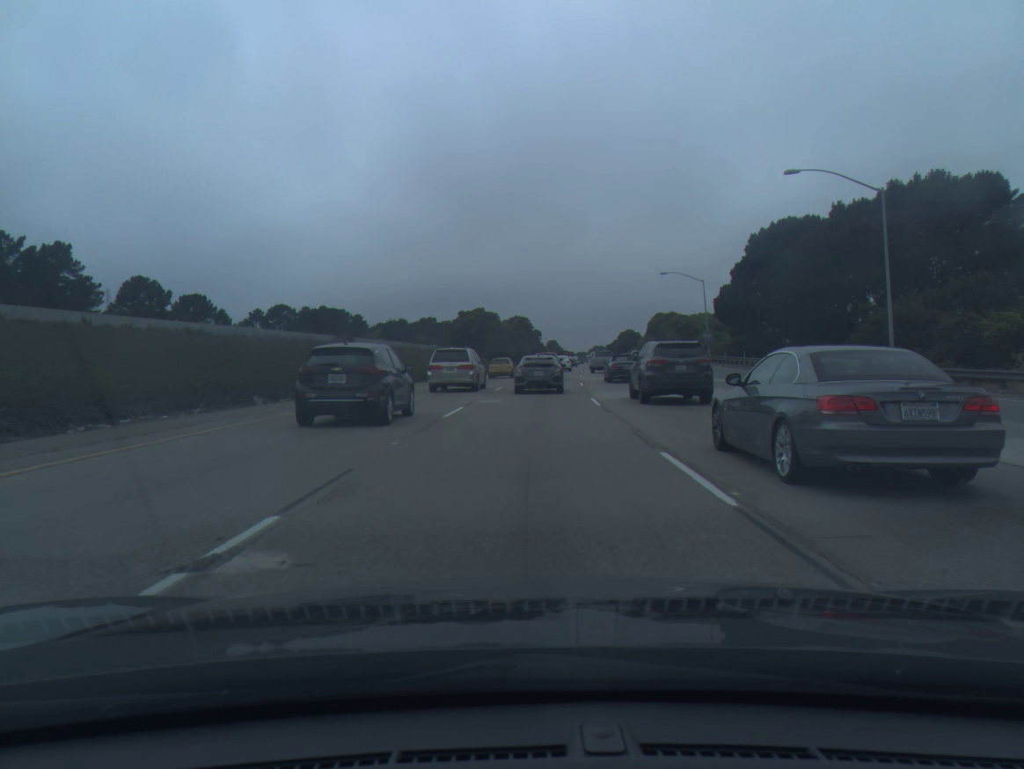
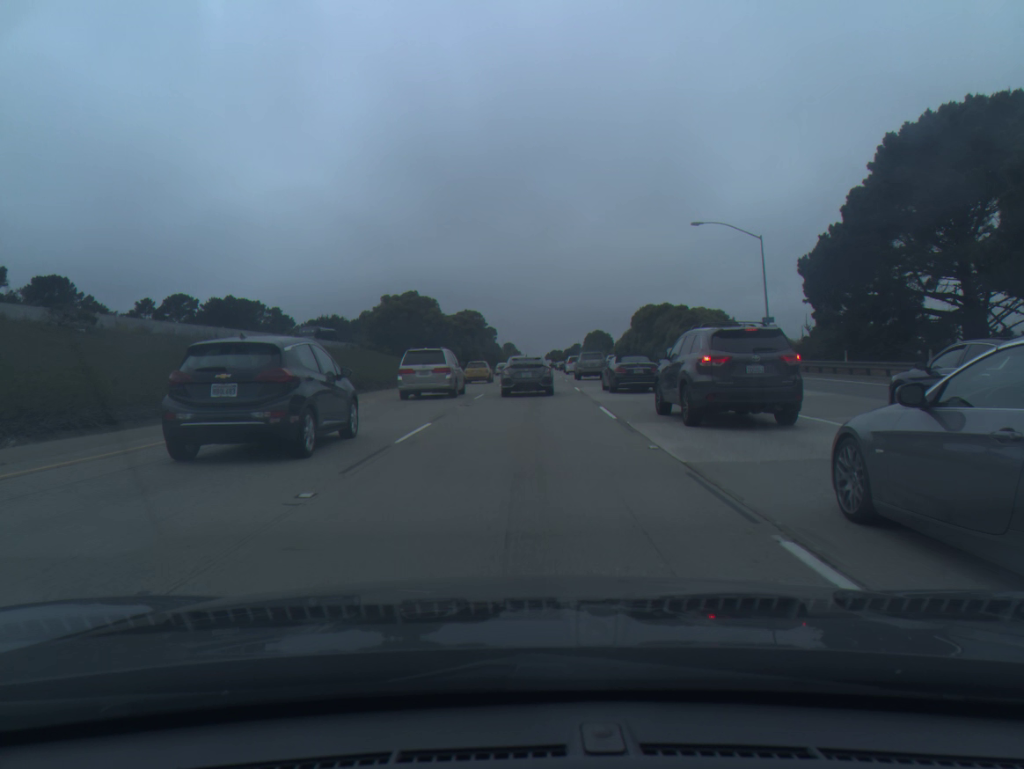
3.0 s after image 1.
(+1.0, +34.4) m; +3°
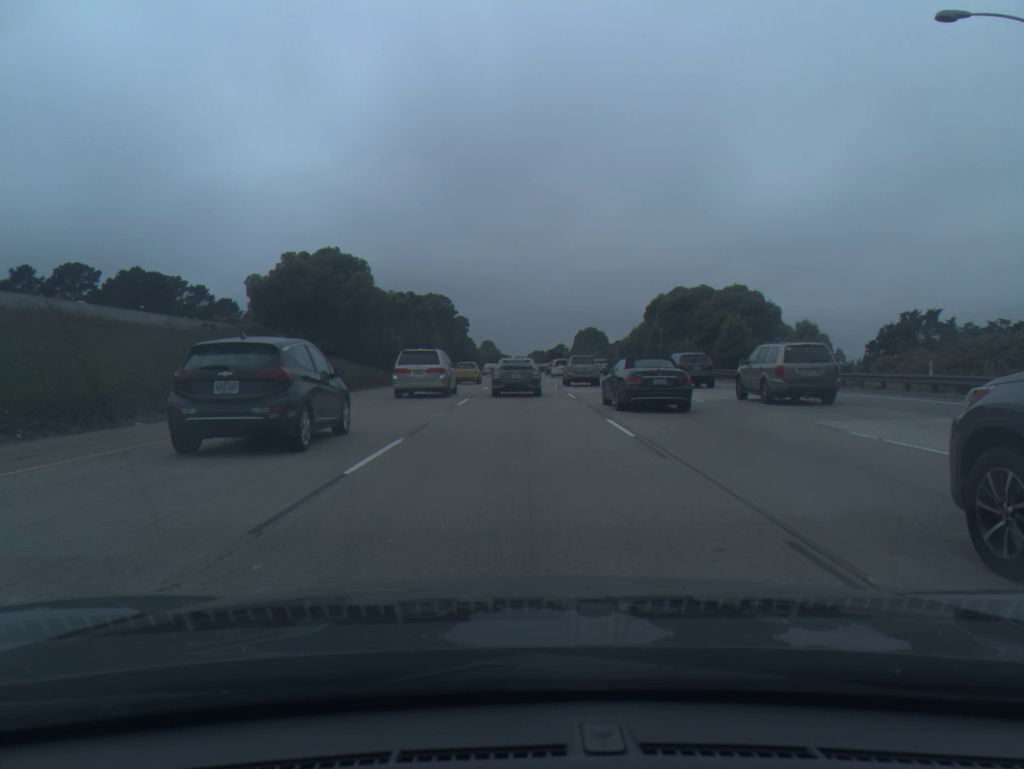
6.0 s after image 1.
(+0.5, +32.4) m; +1°
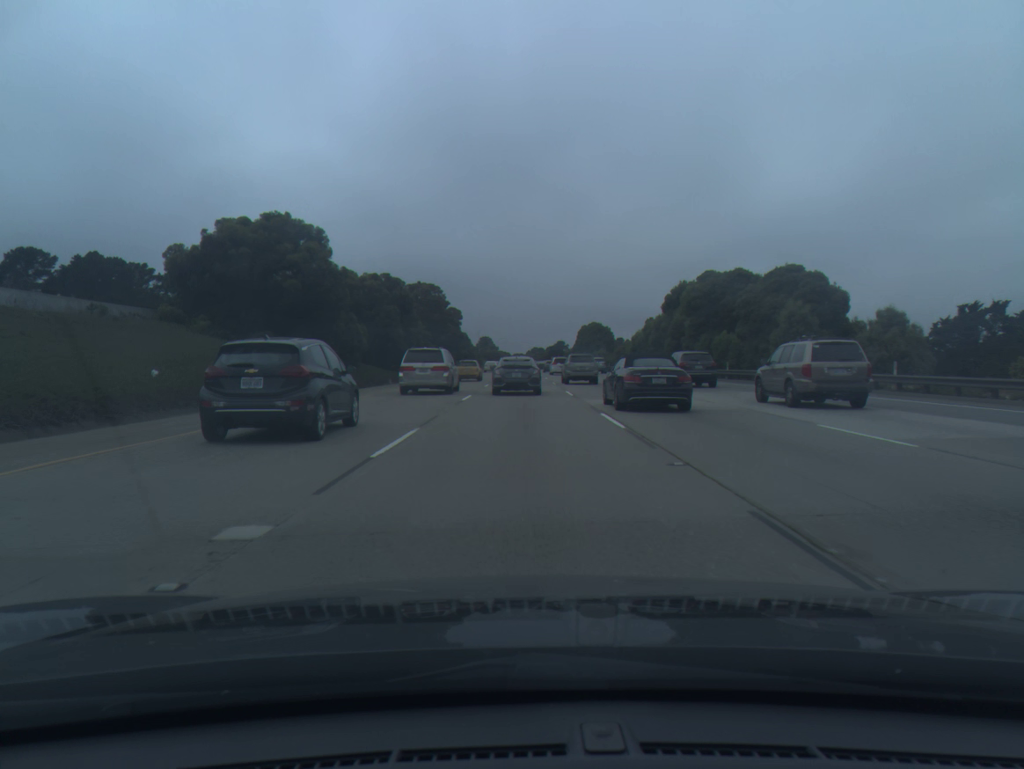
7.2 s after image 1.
(0.0, +13.1) m; 0°
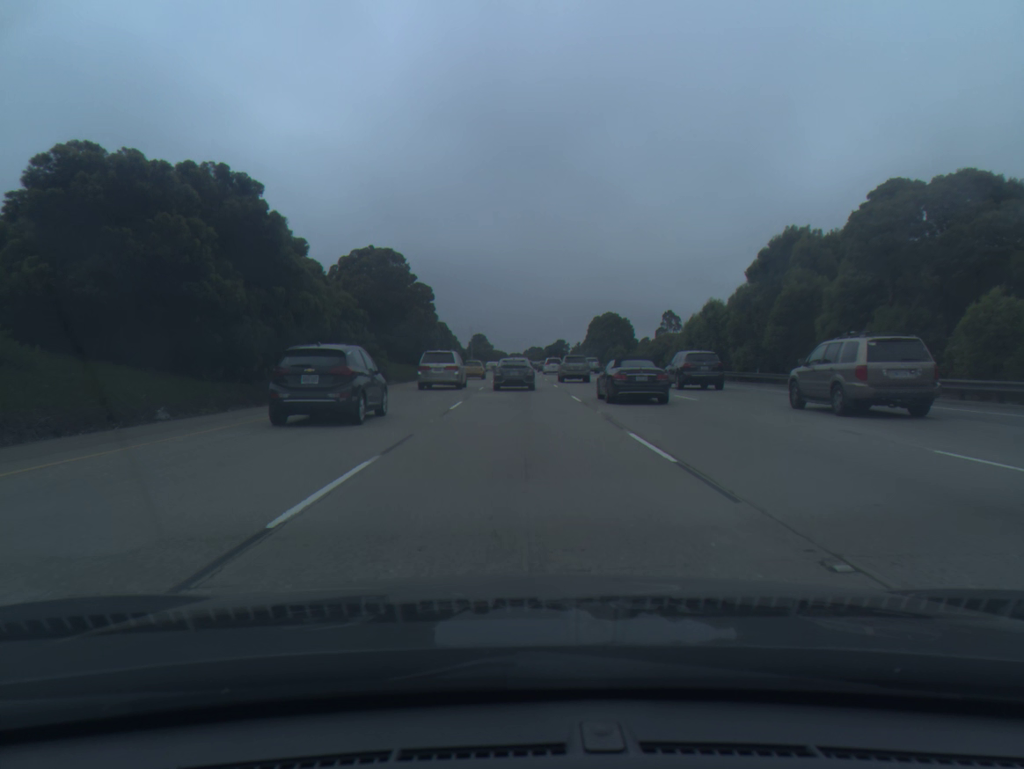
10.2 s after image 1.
(+0.1, +33.5) m; 0°
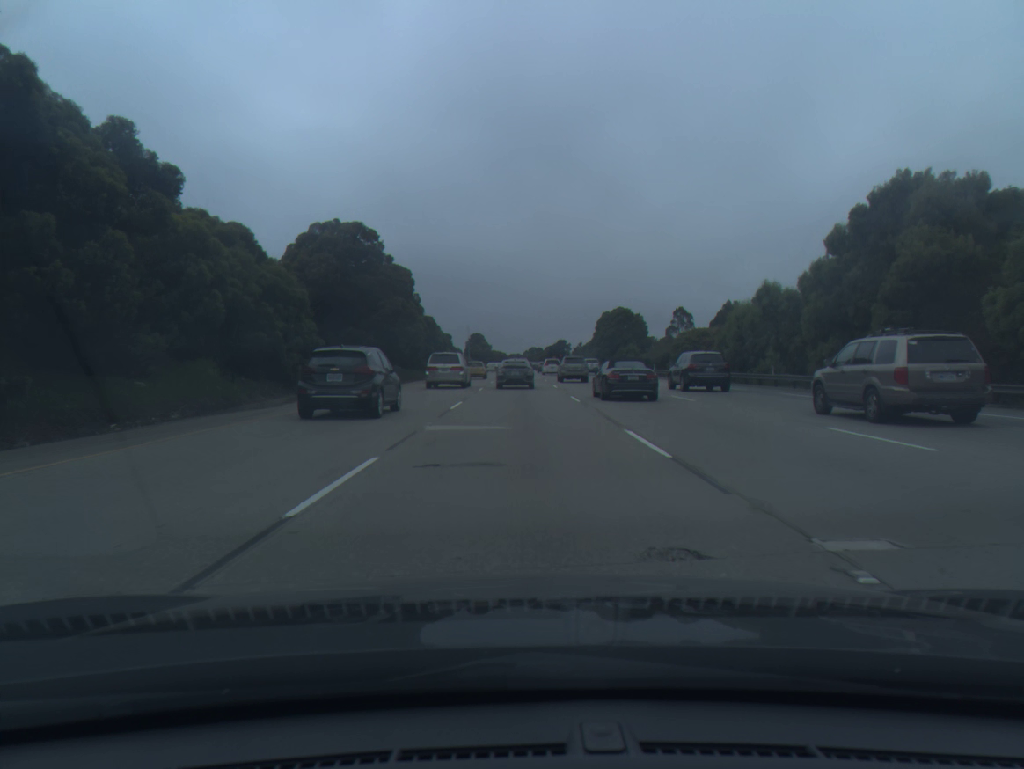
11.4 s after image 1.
(0.0, +14.3) m; 0°
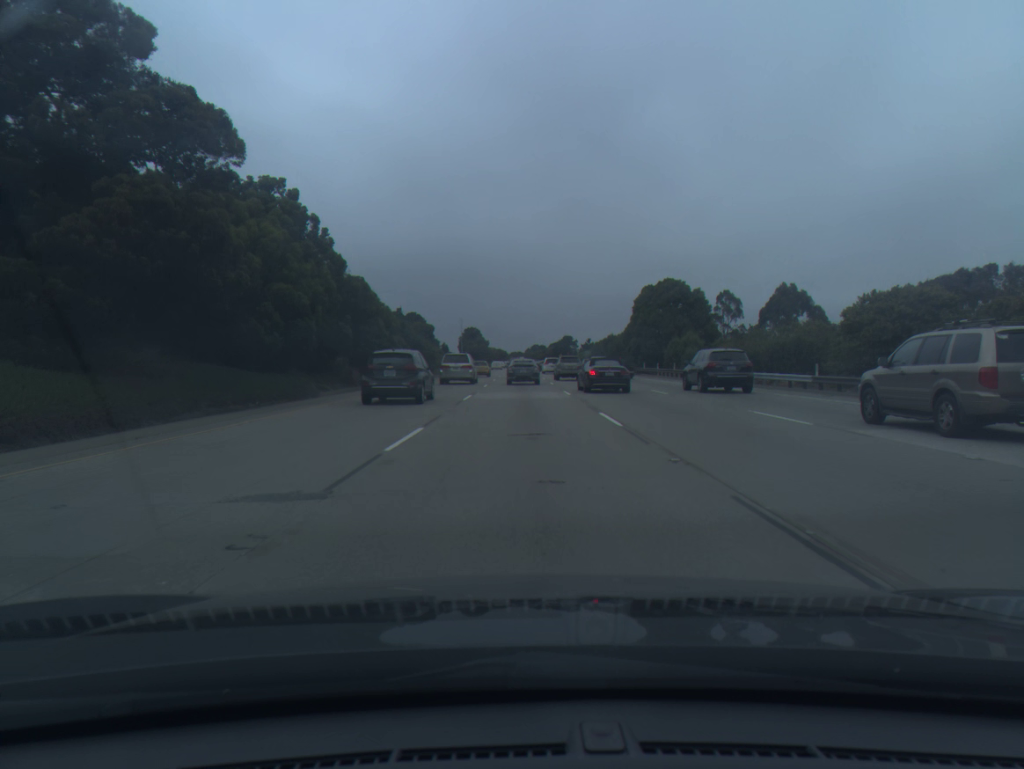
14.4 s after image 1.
(0.0, +39.1) m; 0°
